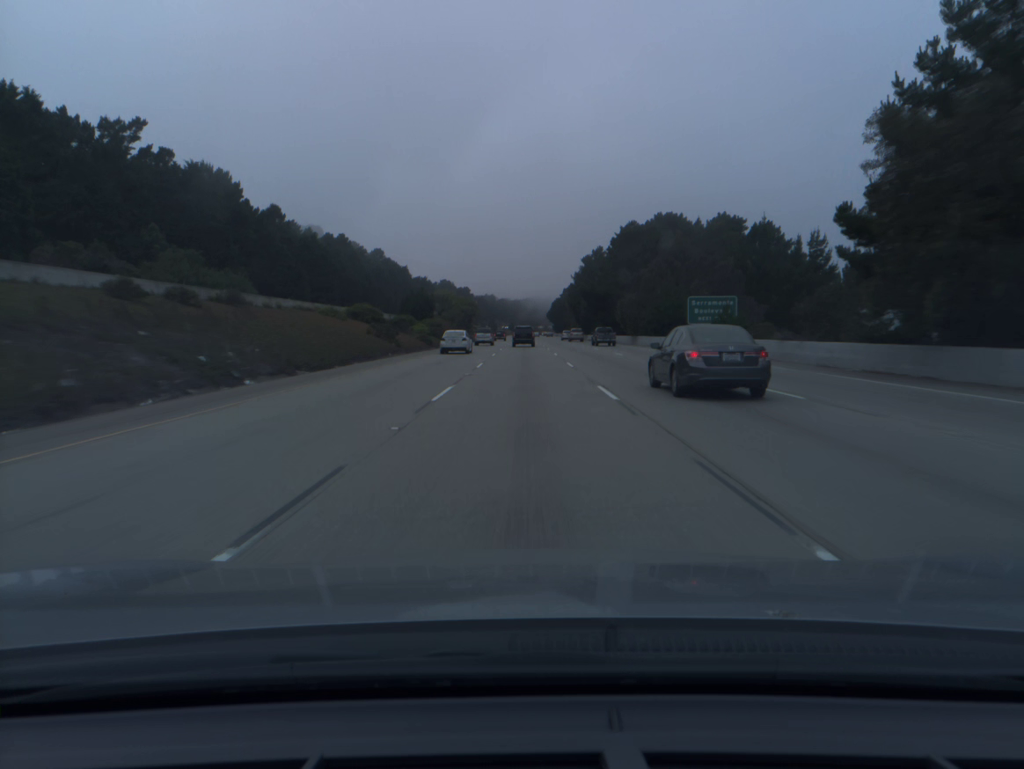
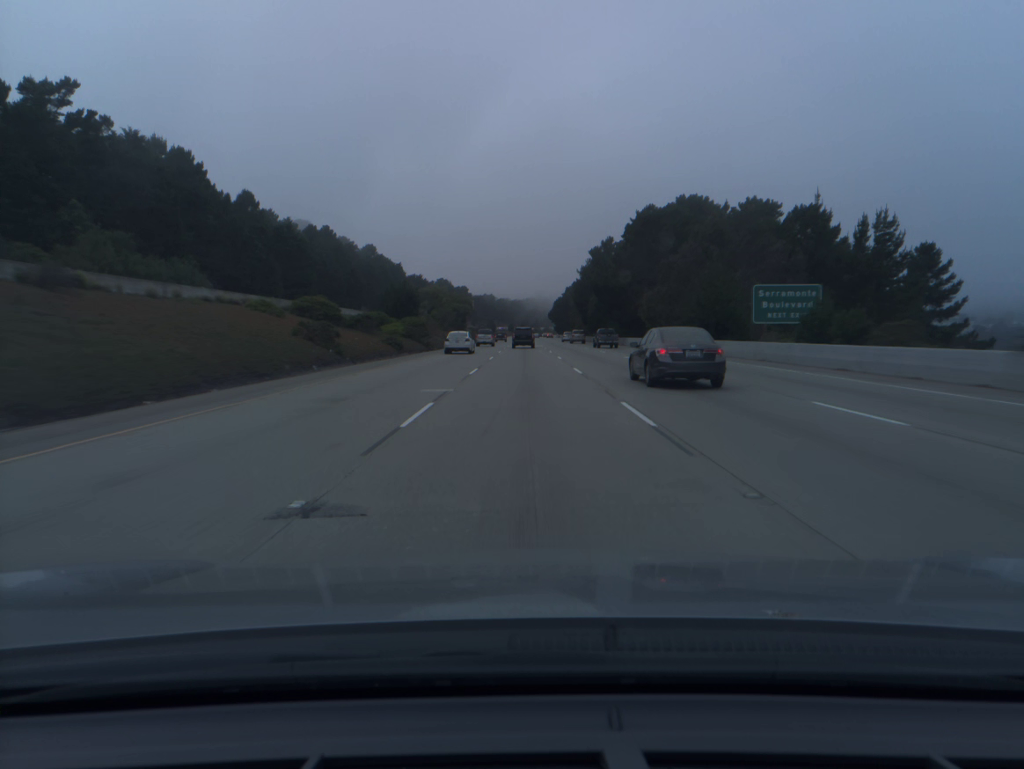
(0.0, +18.9) m; 0°
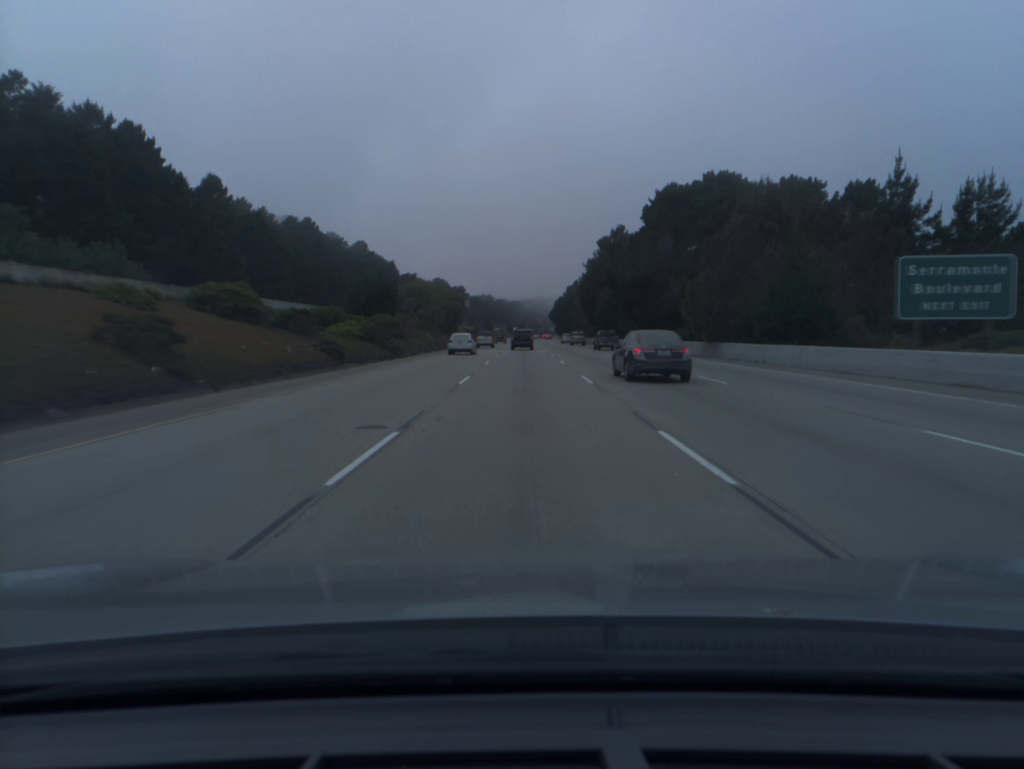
(0.0, +18.9) m; 0°
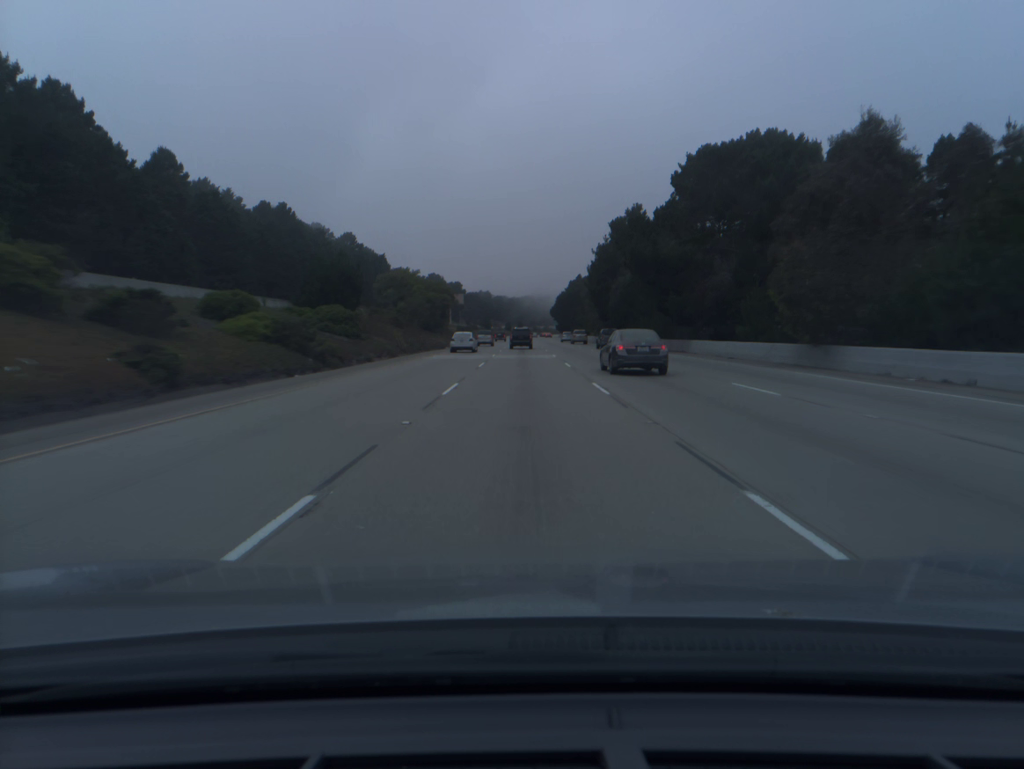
(0.0, +18.9) m; 0°
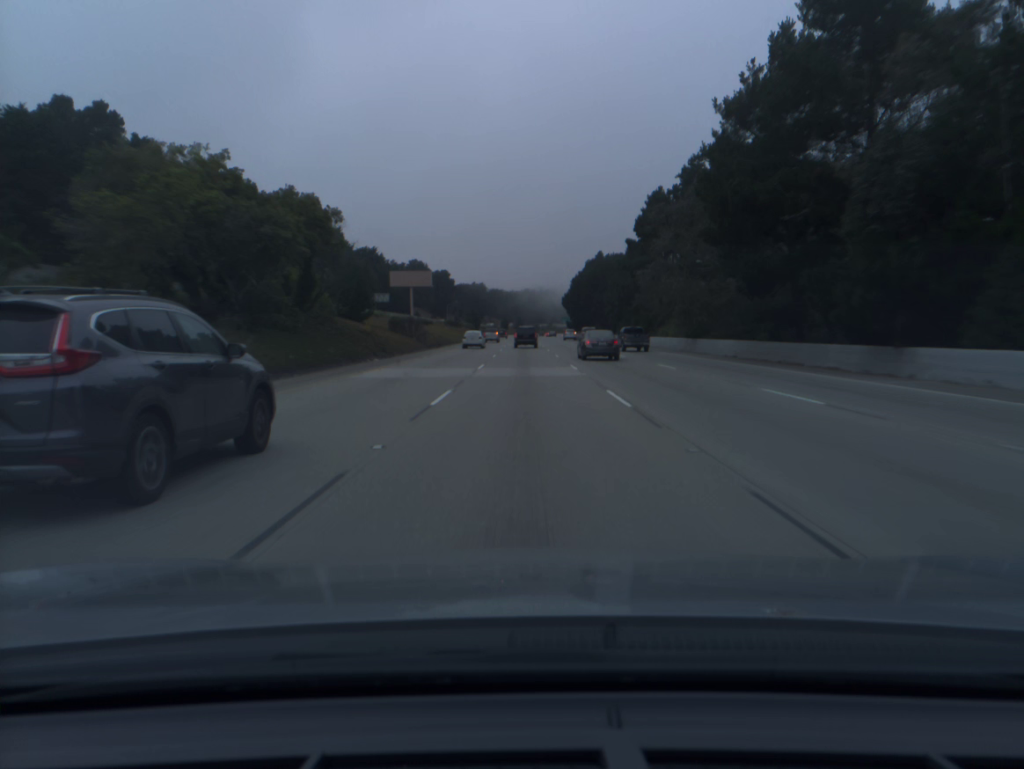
(0.0, +75.7) m; 0°
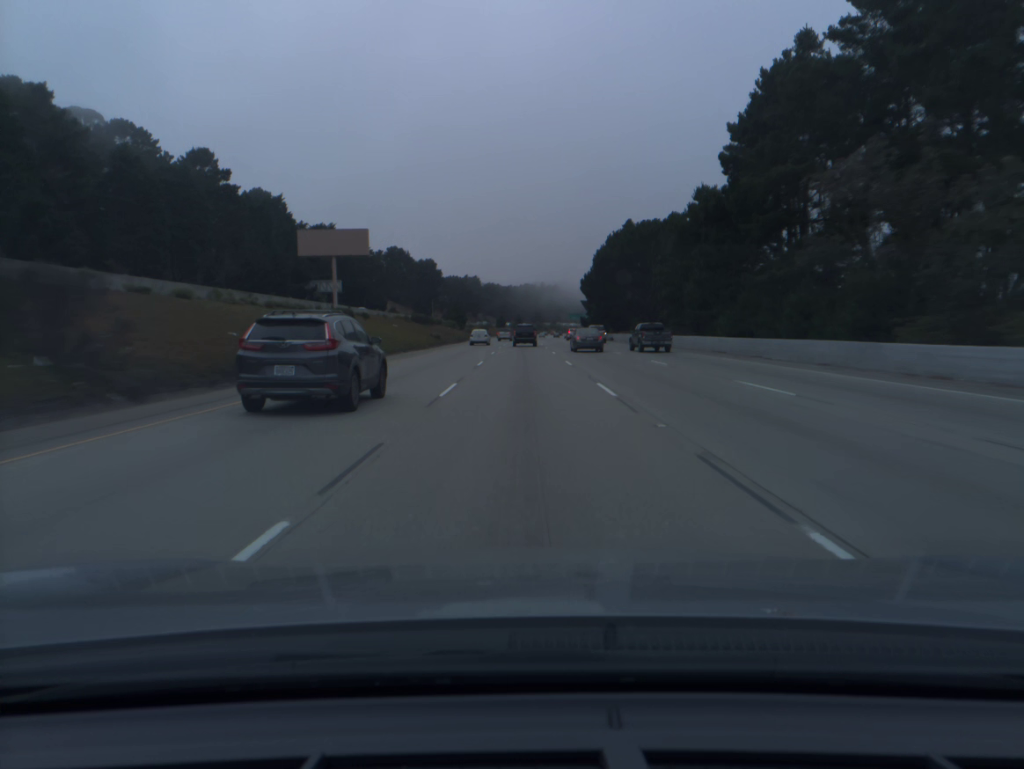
(+0.1, +56.7) m; 0°
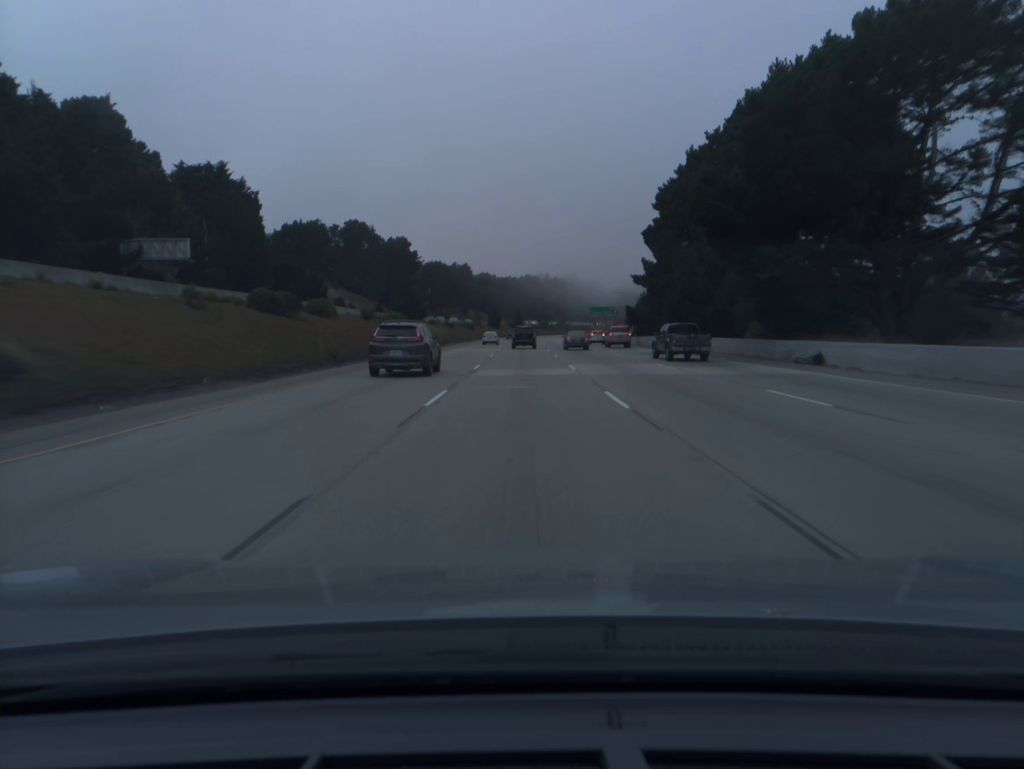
(-0.1, +75.1) m; 0°
